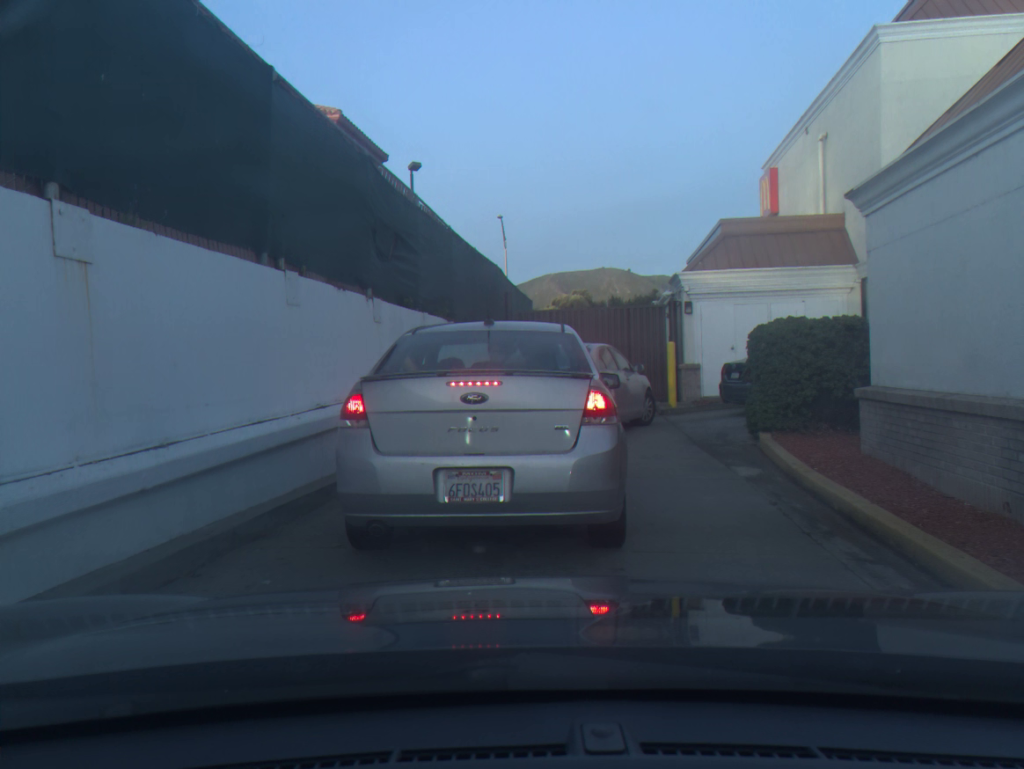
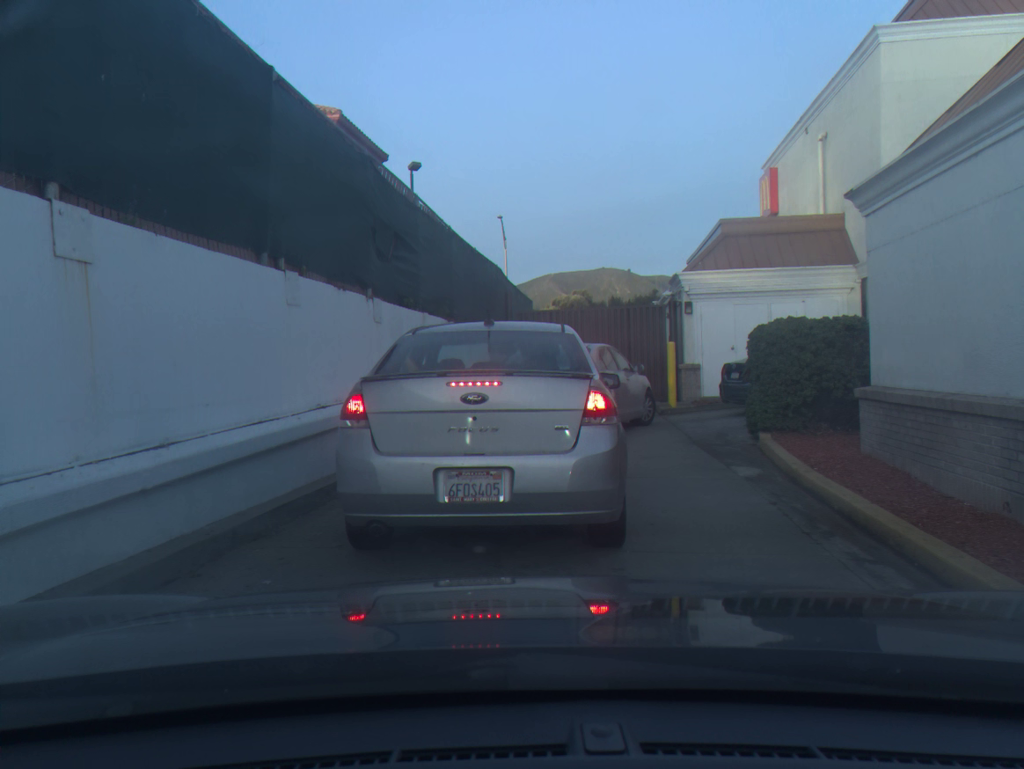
(0.0, 0.0) m; 0°
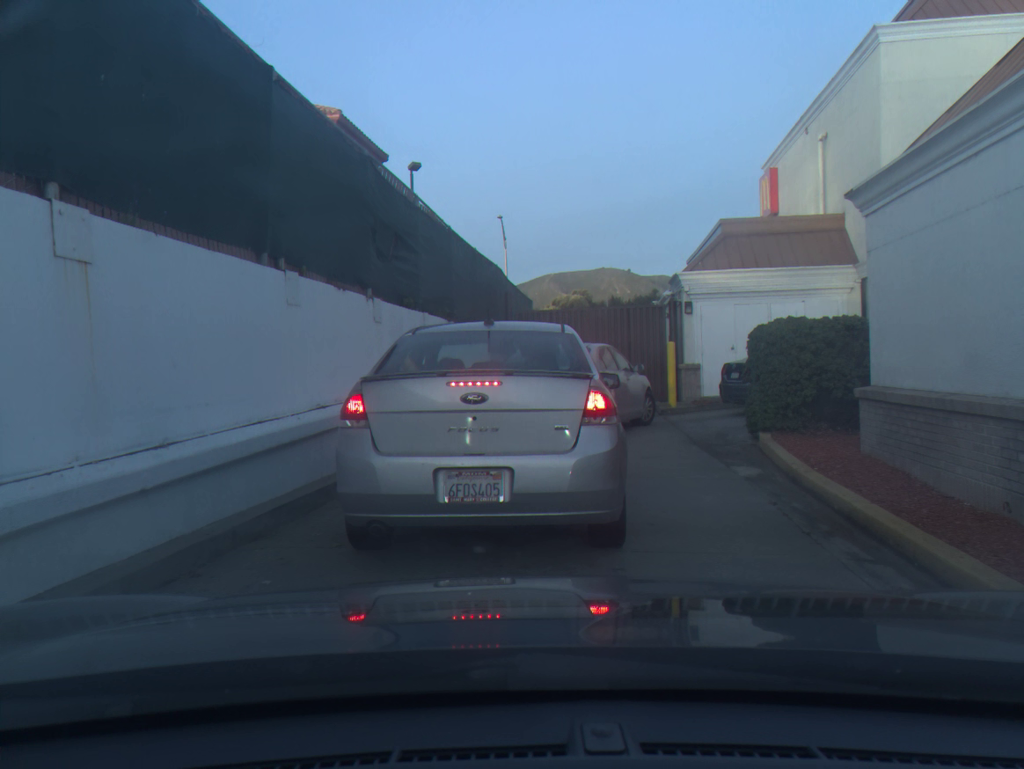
(0.0, 0.0) m; 0°
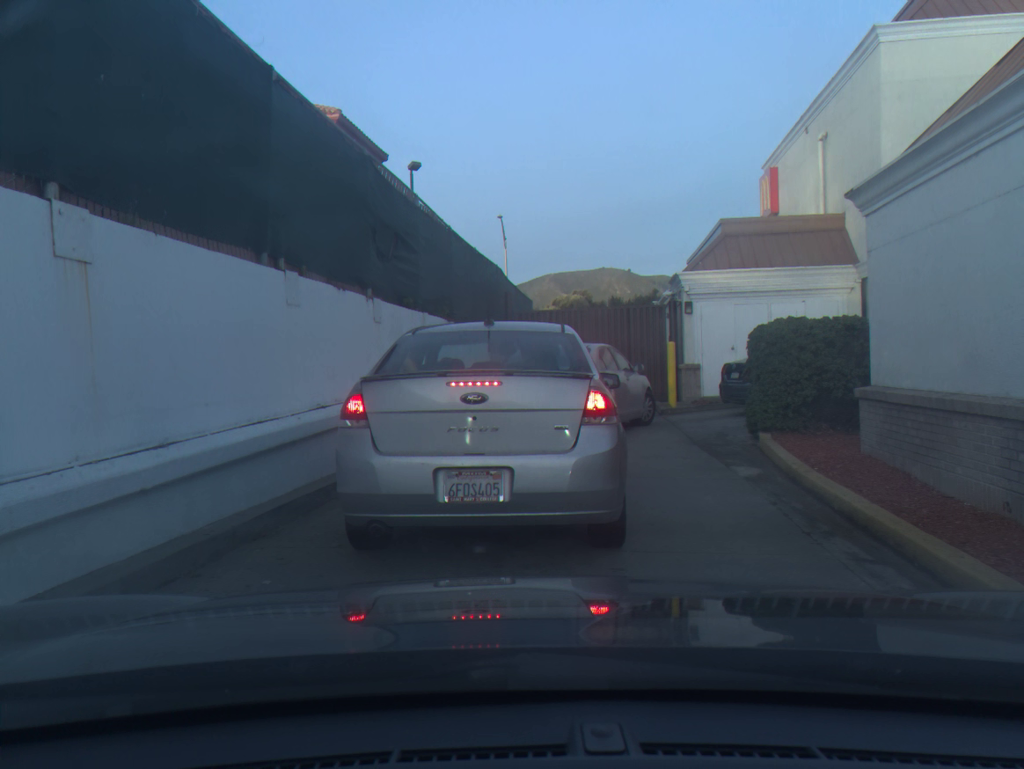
(0.0, 0.0) m; 0°
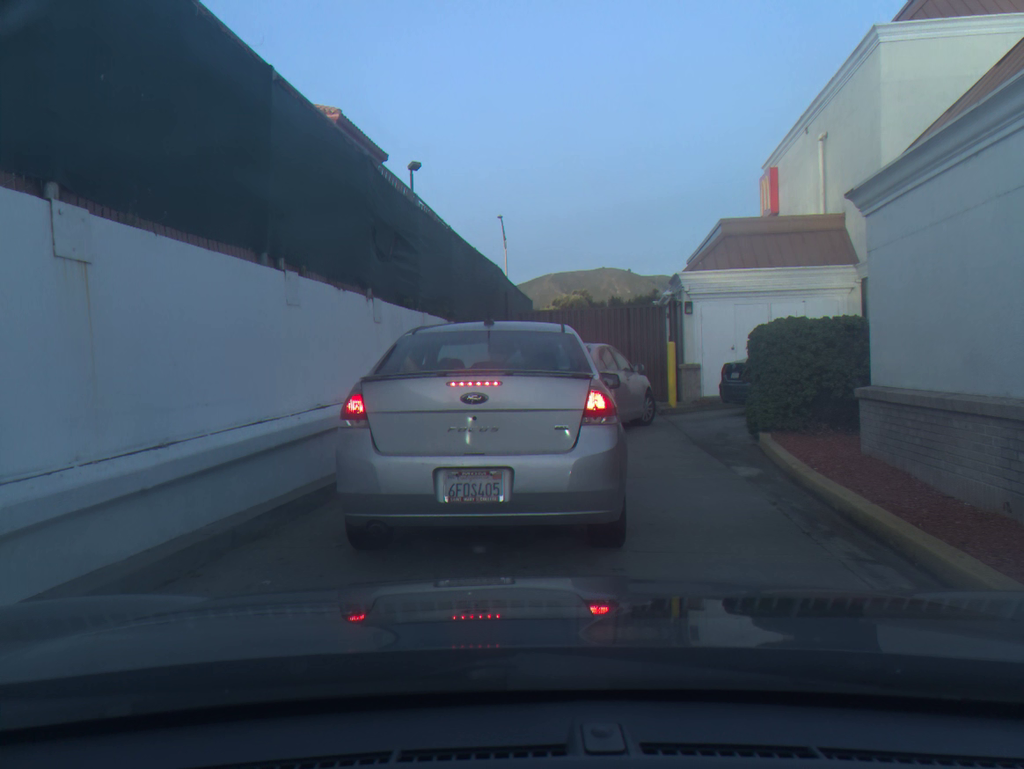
(0.0, 0.0) m; 0°
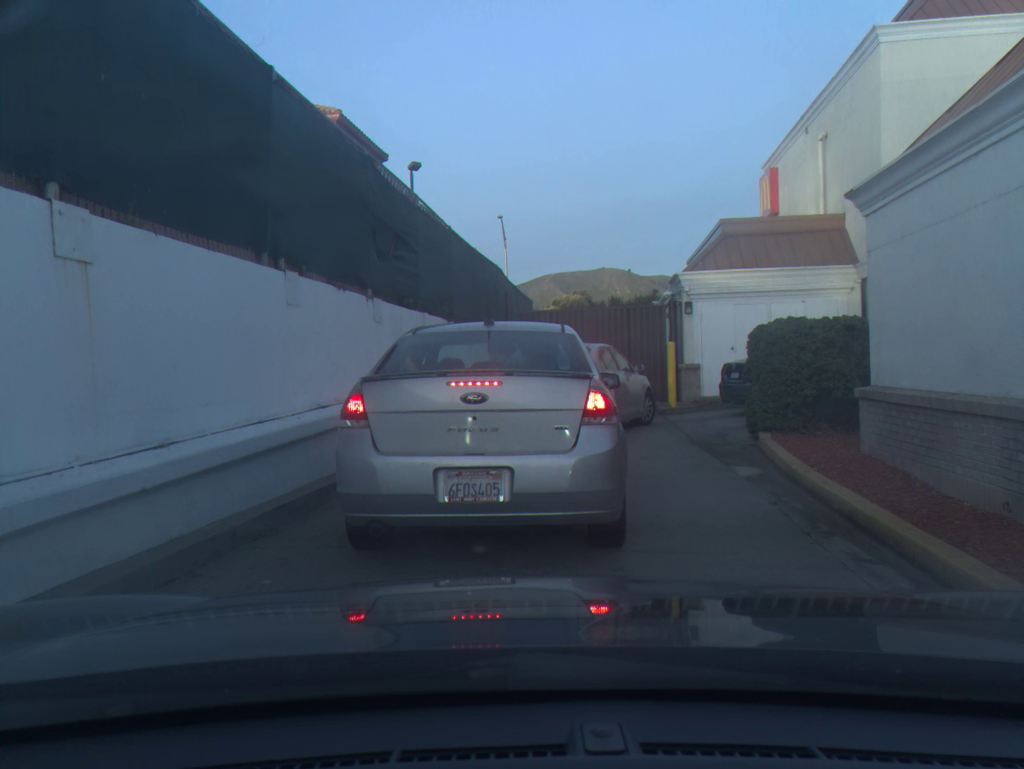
(0.0, 0.0) m; 0°
